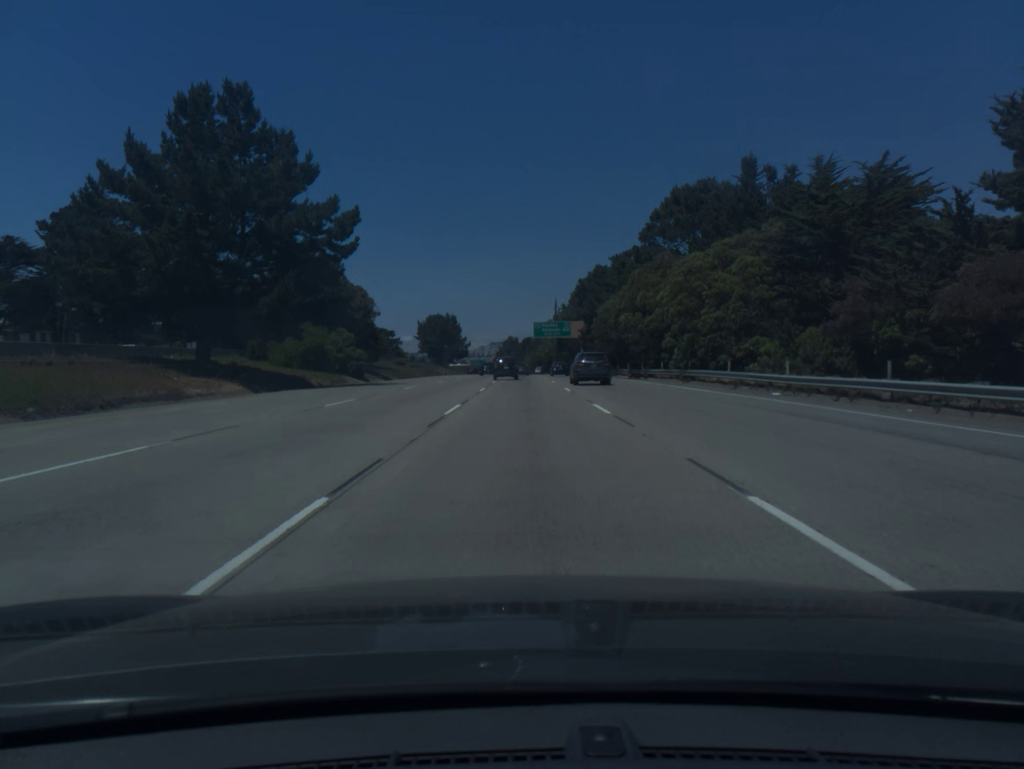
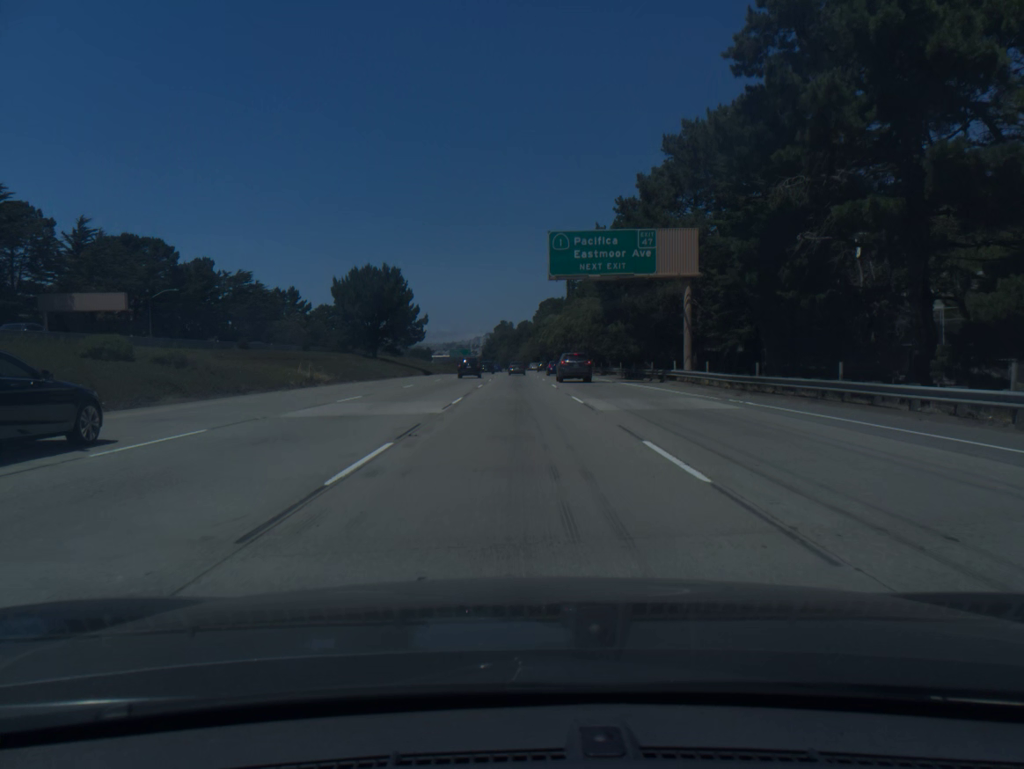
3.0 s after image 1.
(+0.4, +82.9) m; 0°
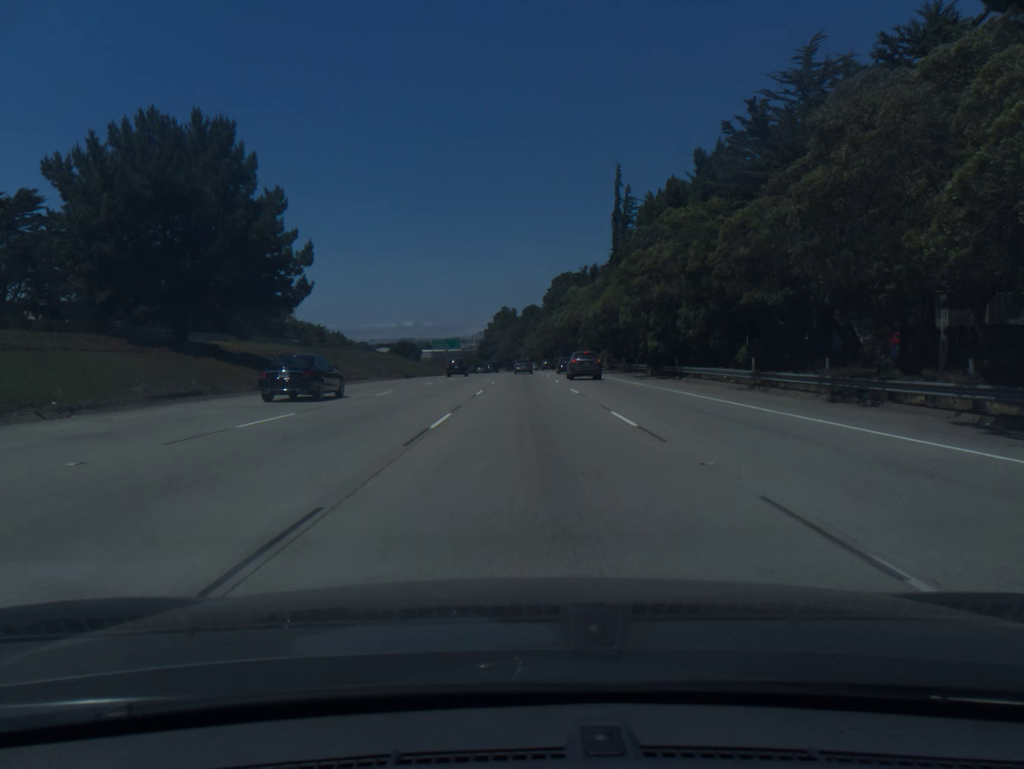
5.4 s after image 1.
(-0.5, +66.7) m; 0°
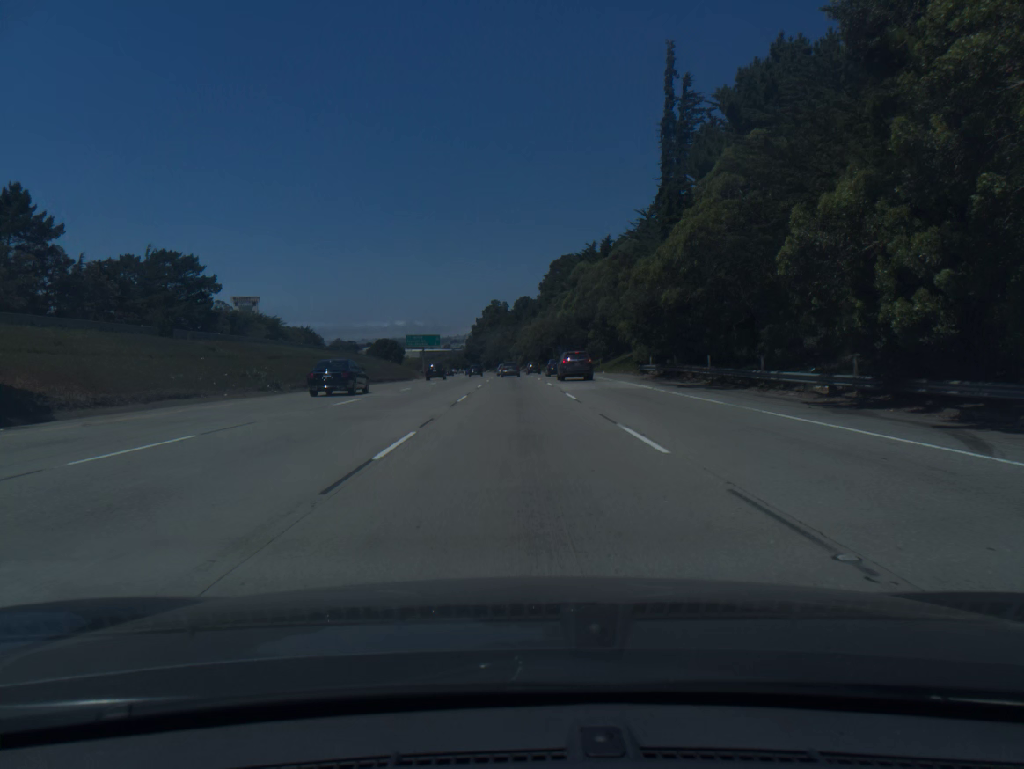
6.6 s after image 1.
(+0.2, +33.5) m; +1°
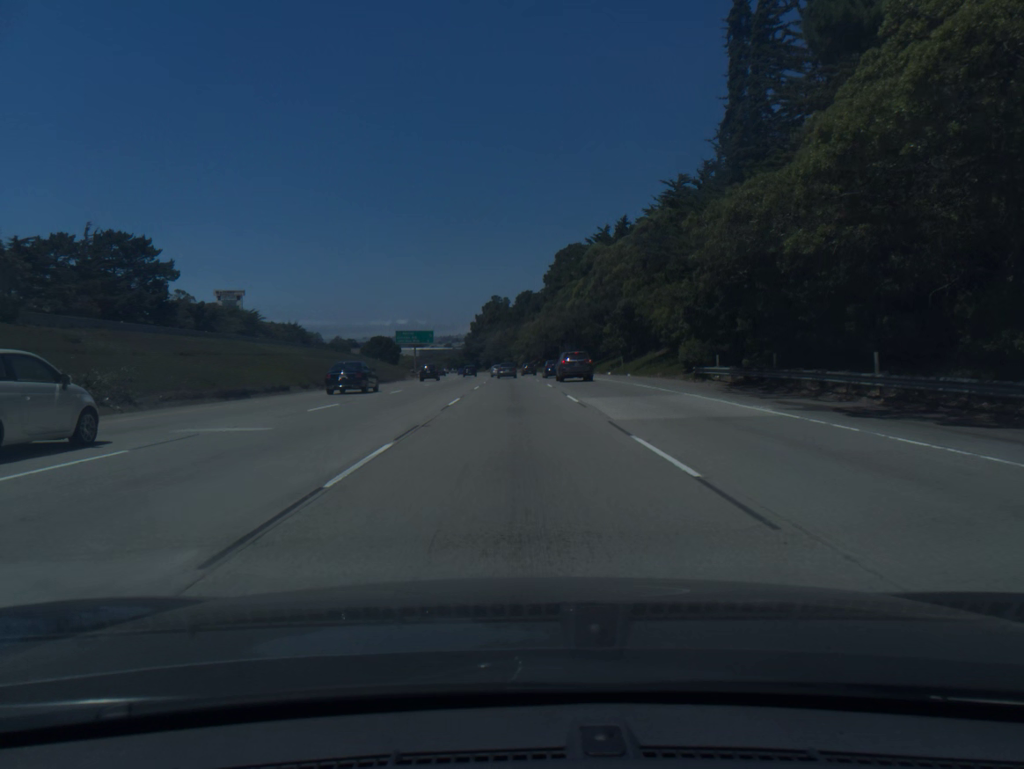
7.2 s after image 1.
(0.0, +16.7) m; 0°
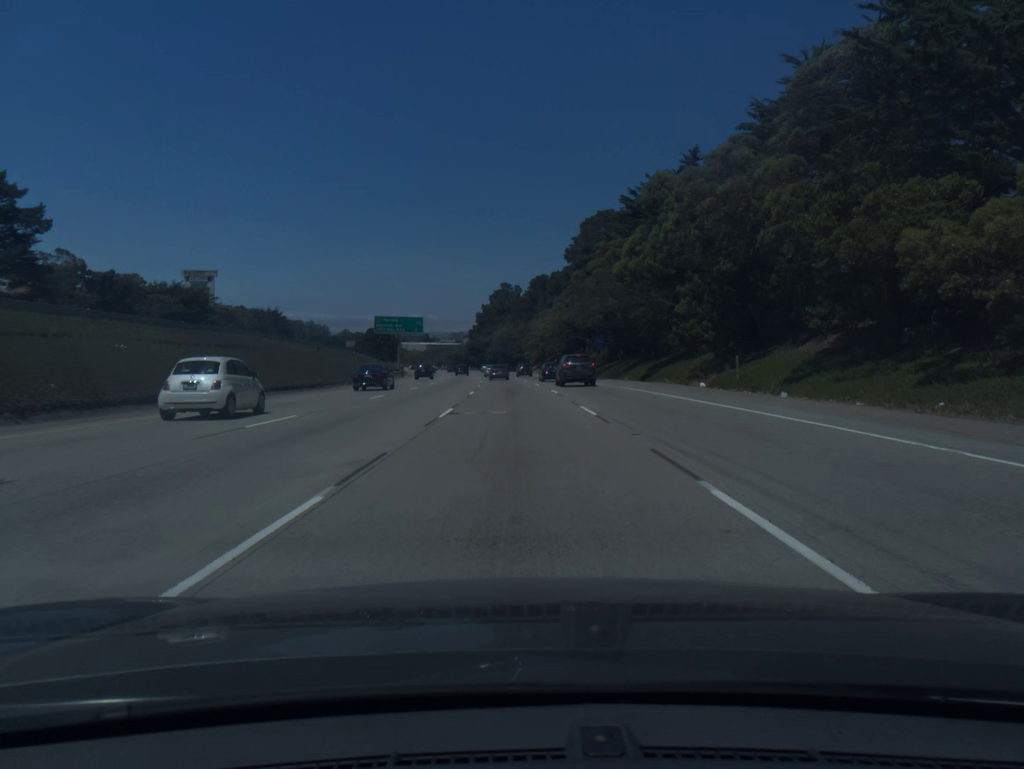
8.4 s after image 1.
(-0.2, +33.5) m; -1°
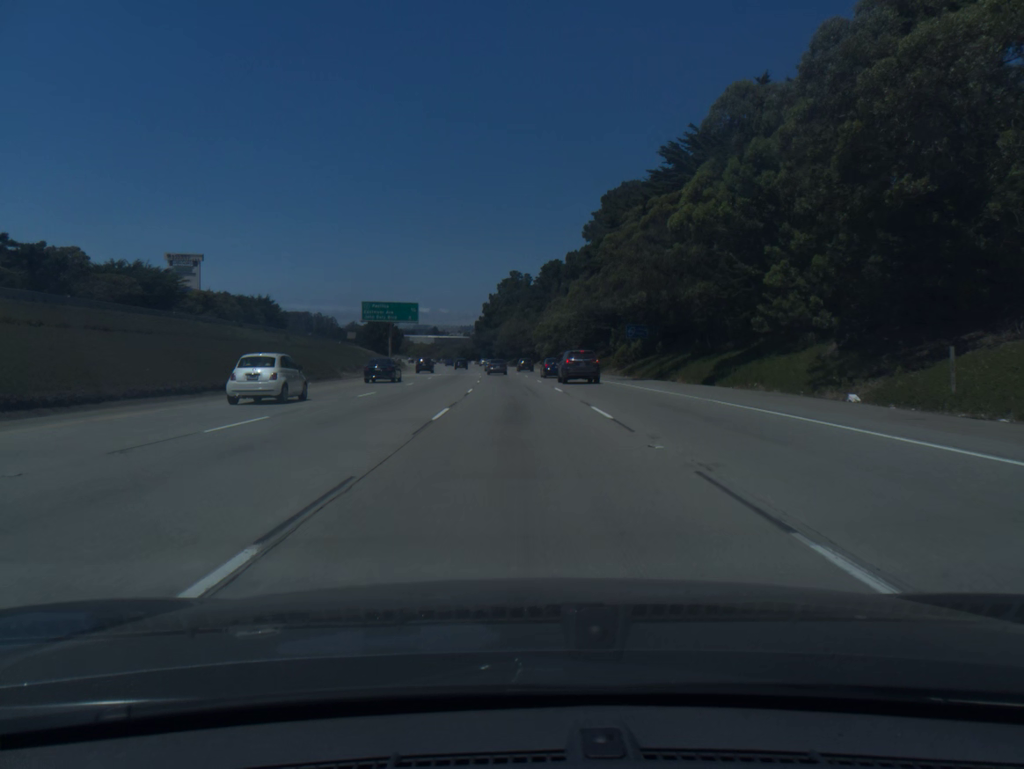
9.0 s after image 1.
(-0.1, +16.8) m; -1°
